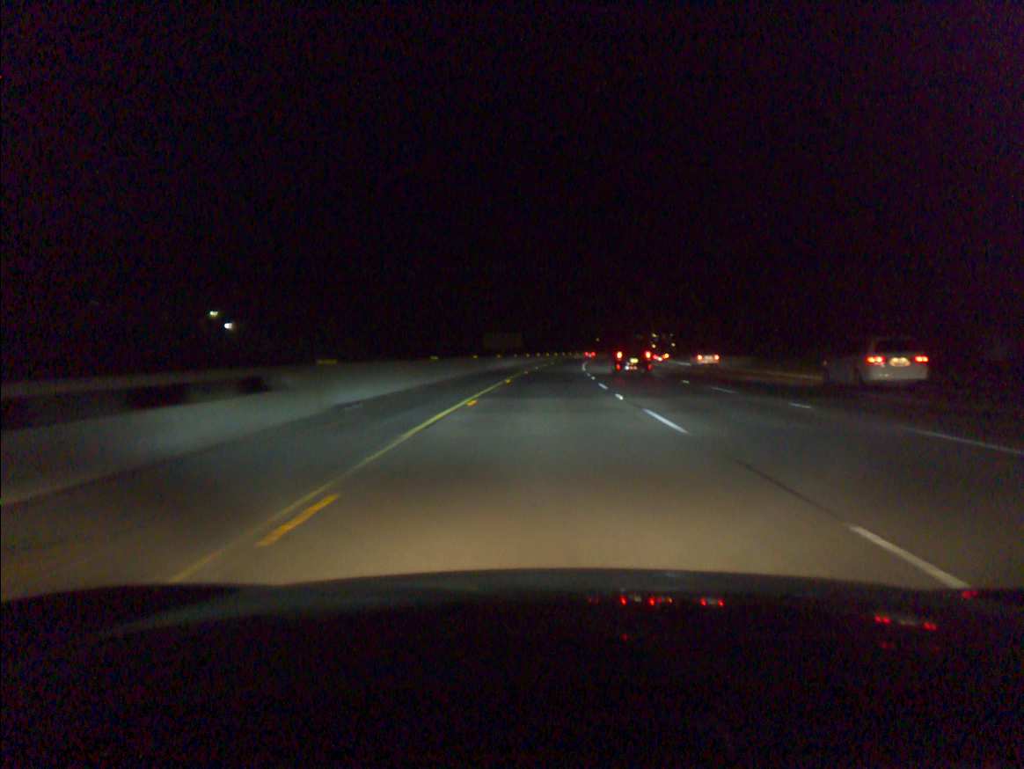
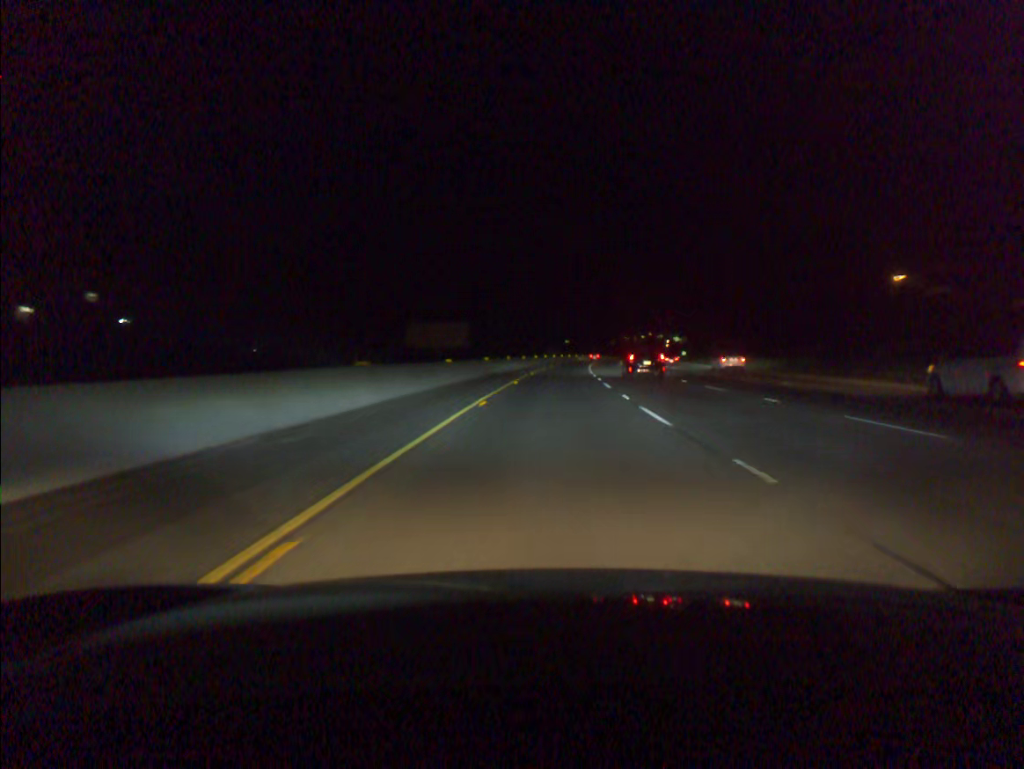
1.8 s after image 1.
(+1.1, +57.0) m; +2°
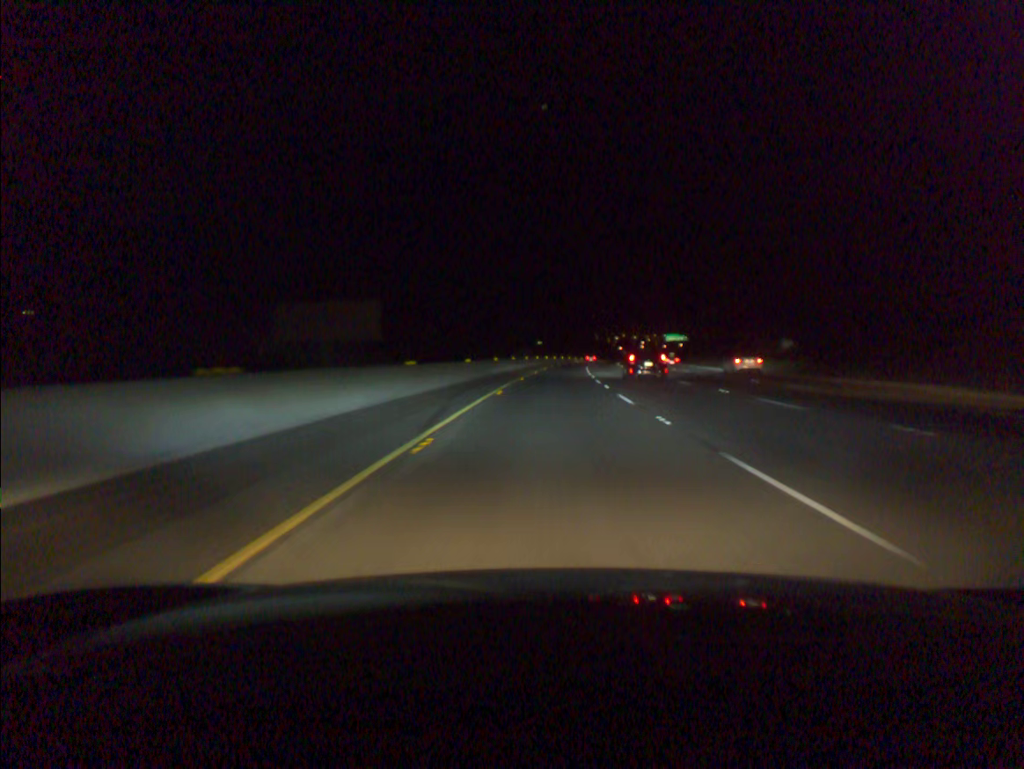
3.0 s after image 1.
(+0.7, +37.7) m; +2°
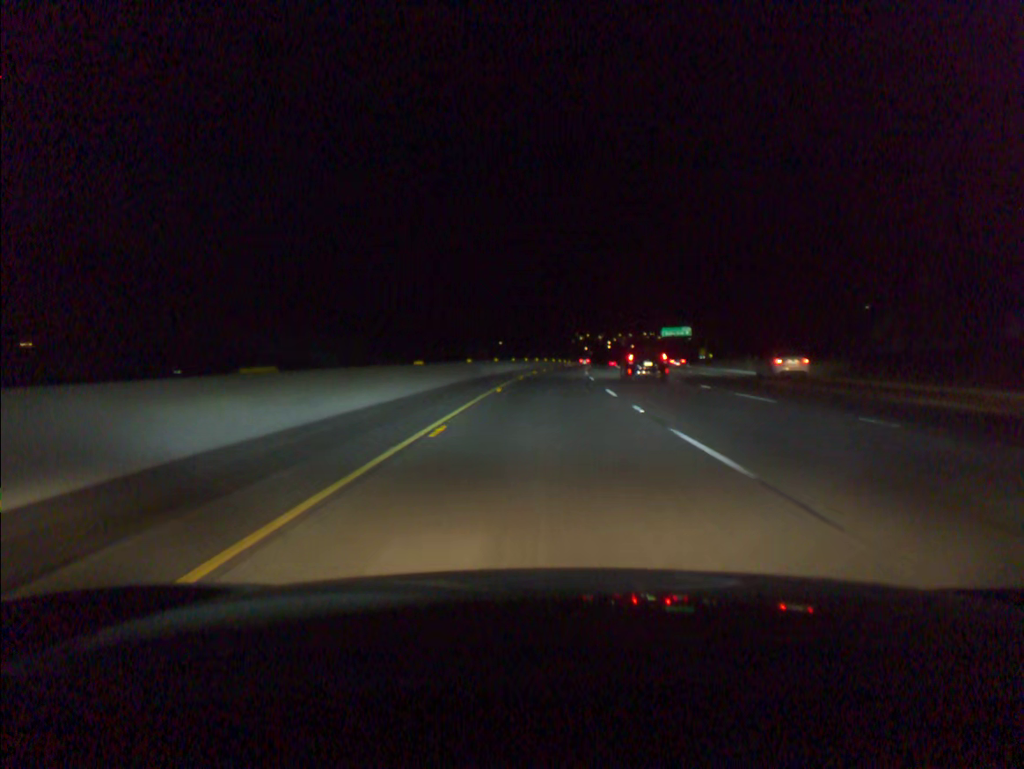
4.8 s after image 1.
(+1.4, +56.3) m; +3°
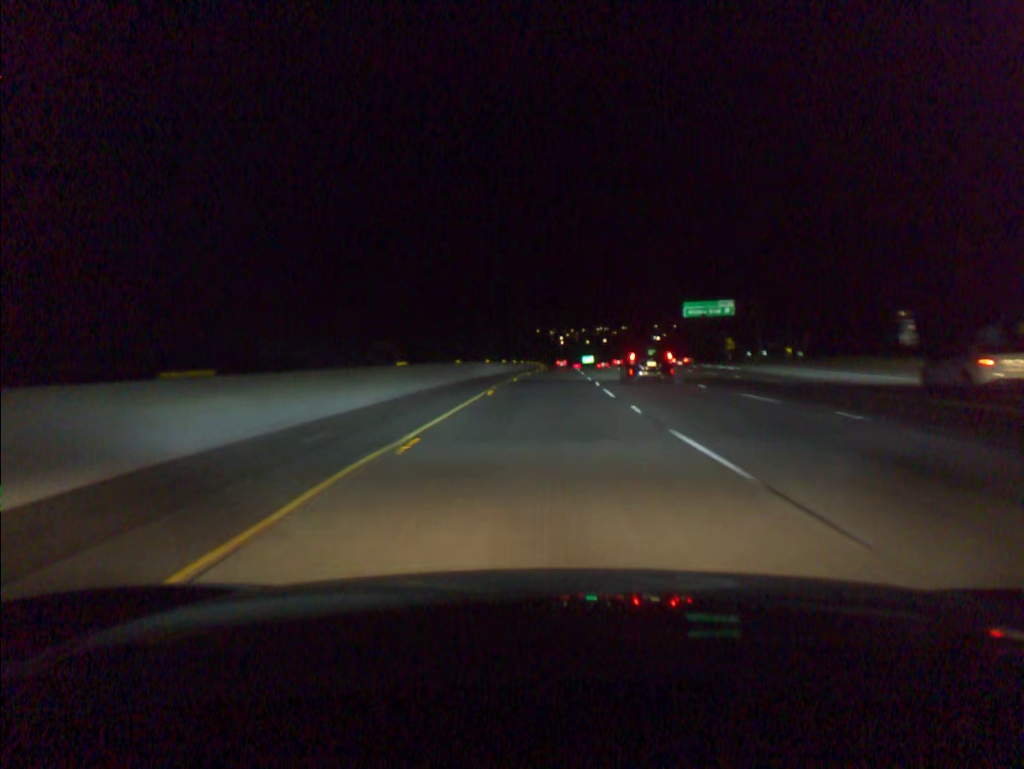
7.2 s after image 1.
(+2.3, +74.9) m; +4°
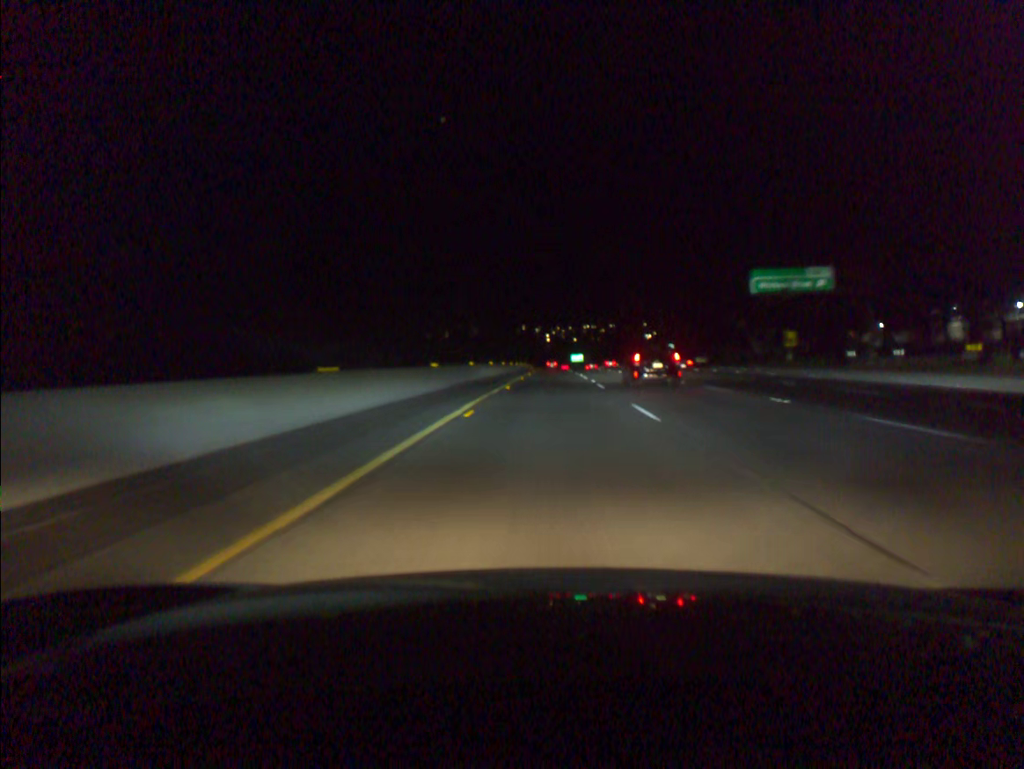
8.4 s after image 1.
(+0.4, +37.5) m; +1°
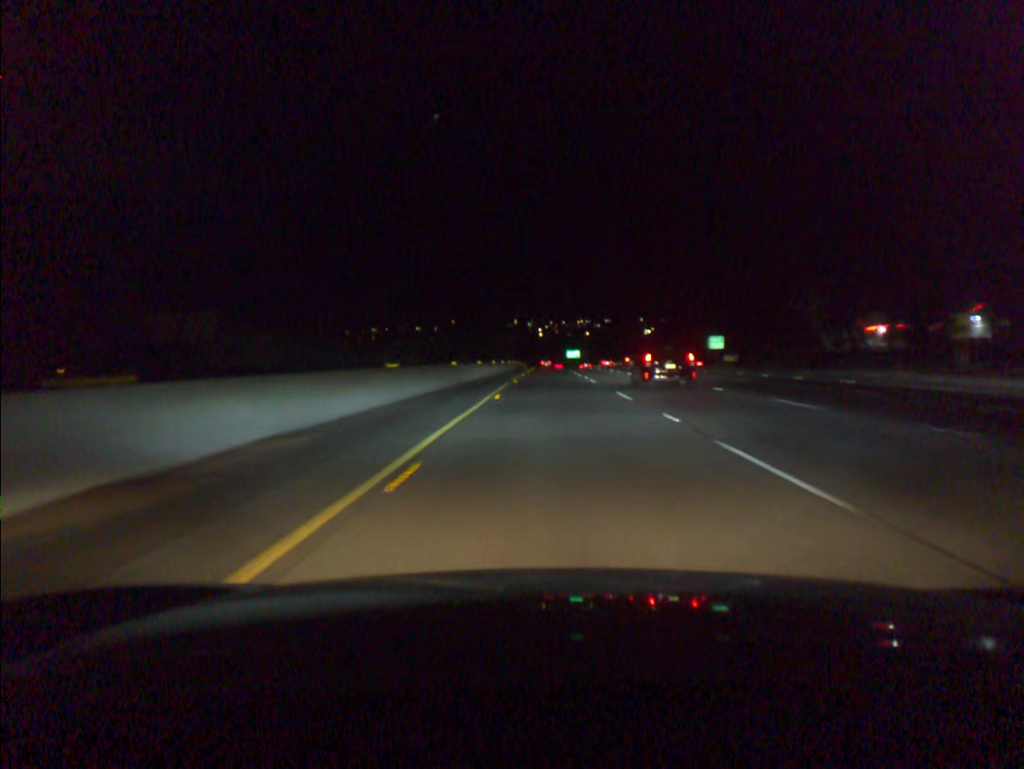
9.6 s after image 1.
(+0.2, +37.6) m; +1°
